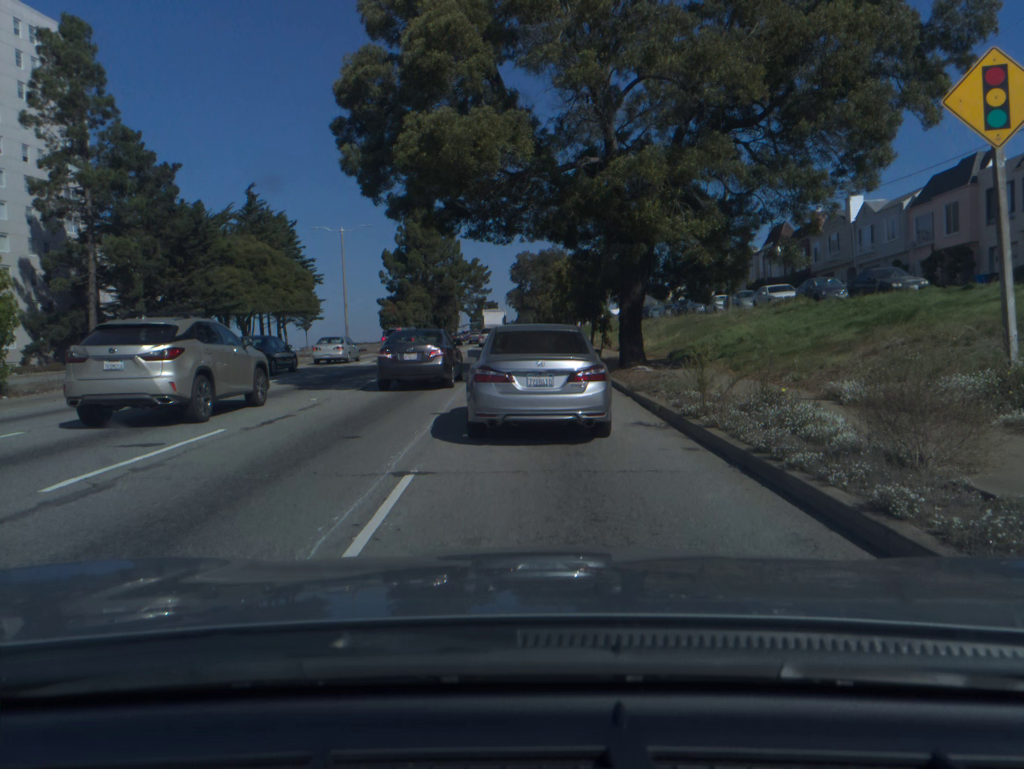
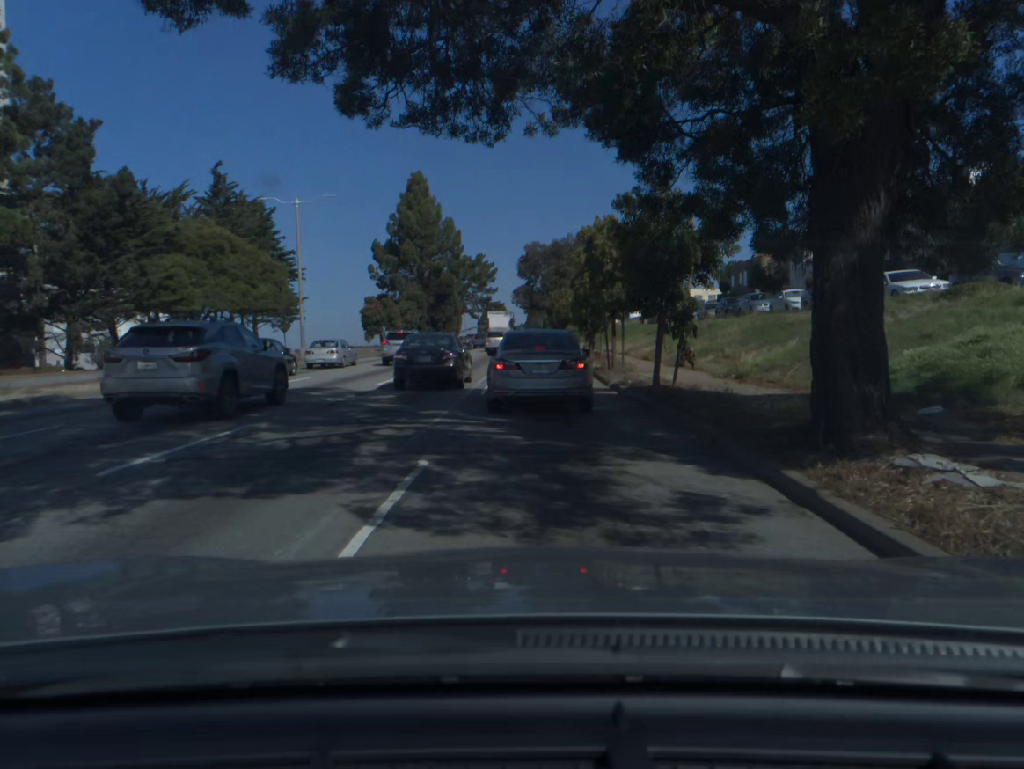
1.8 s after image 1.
(-0.1, +14.2) m; -1°
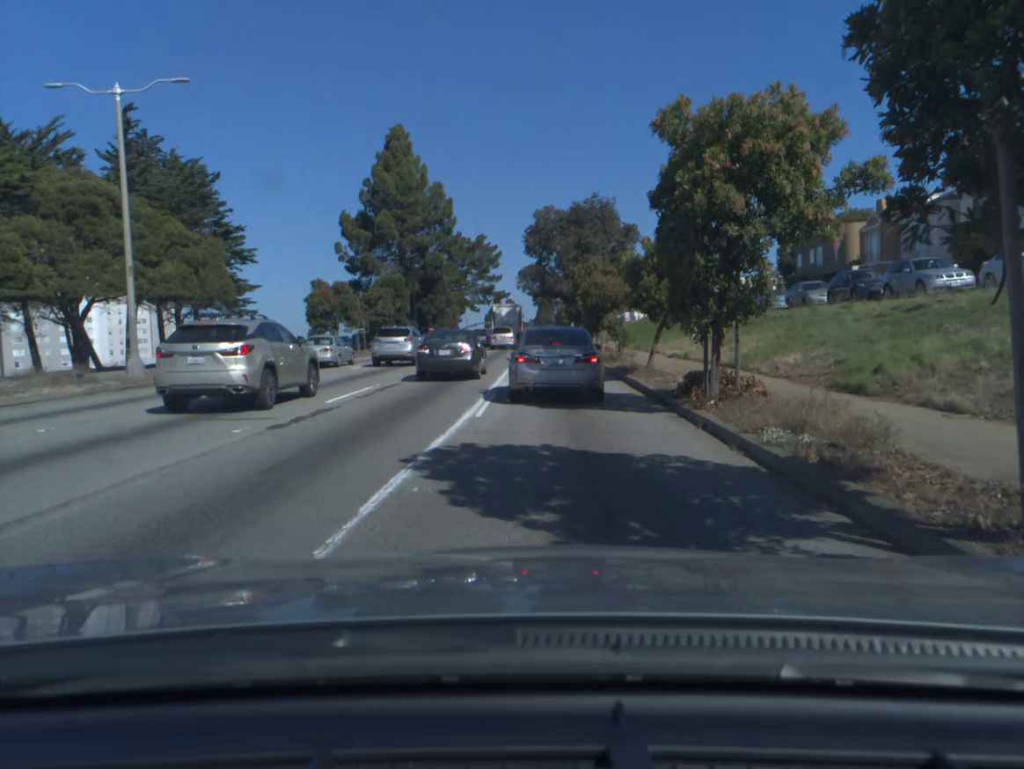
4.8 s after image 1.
(-0.1, +20.7) m; -1°
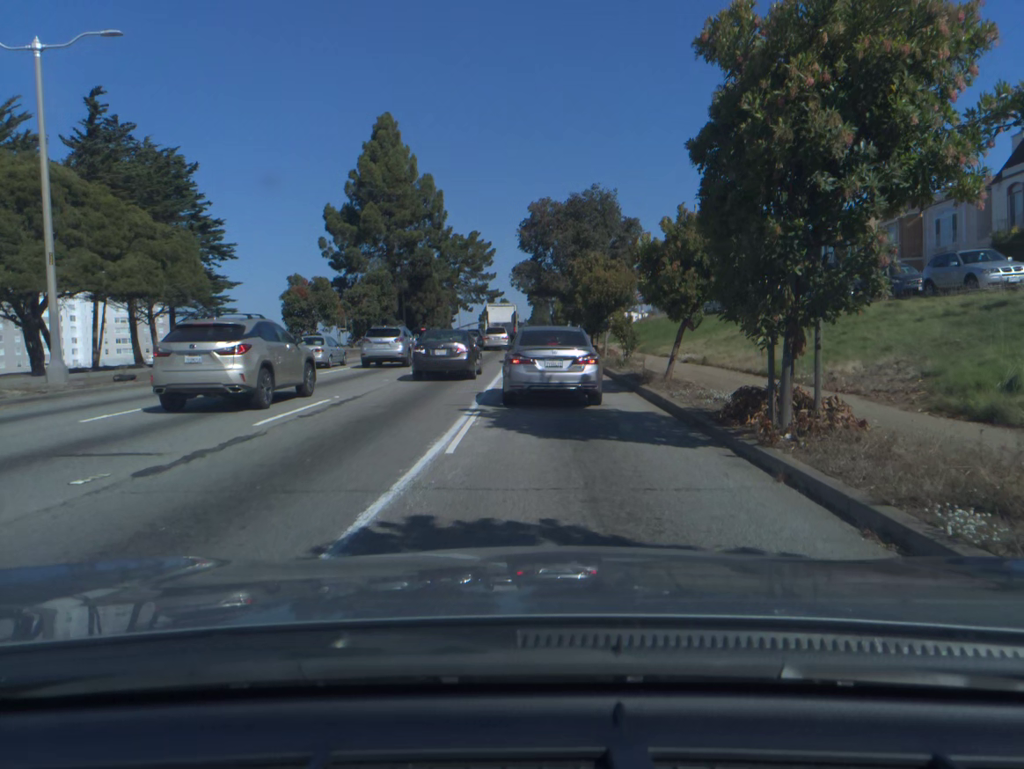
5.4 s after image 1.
(0.0, +3.7) m; +1°
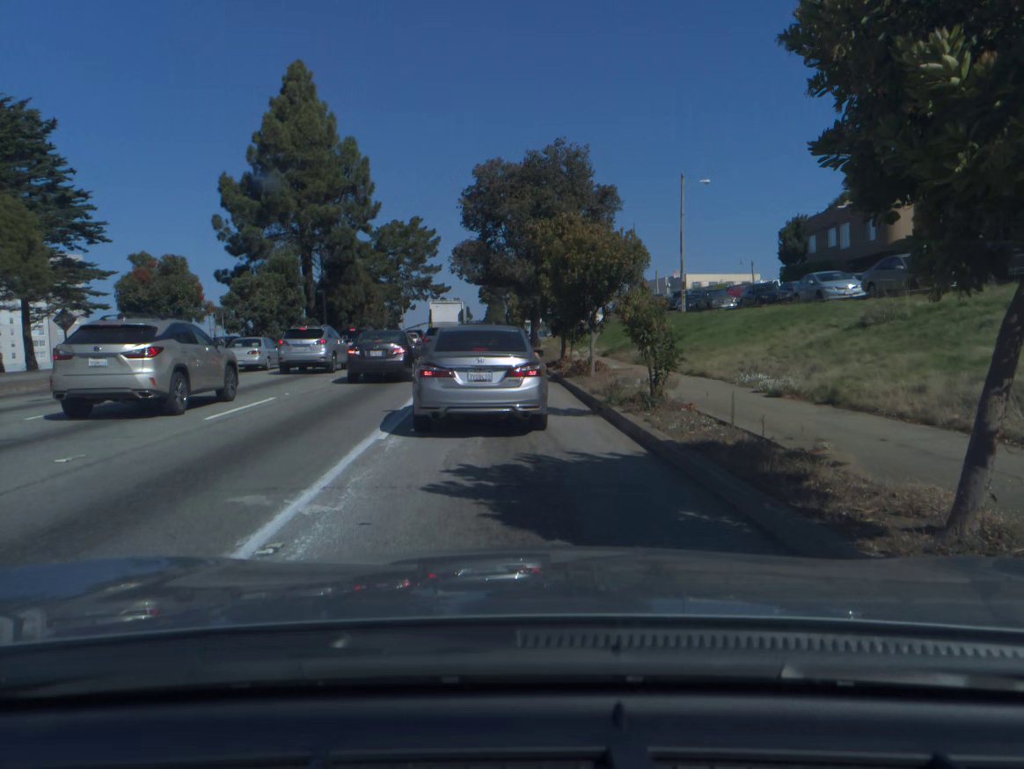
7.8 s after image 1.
(+0.4, +13.6) m; +3°
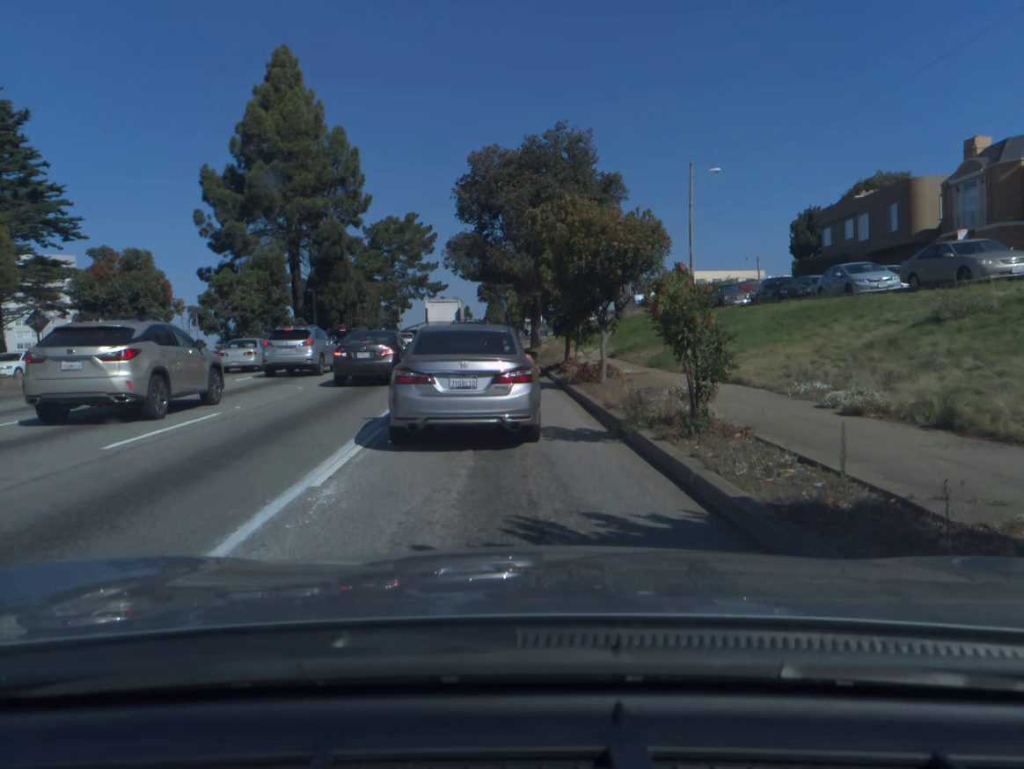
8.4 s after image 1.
(0.0, +3.1) m; -1°
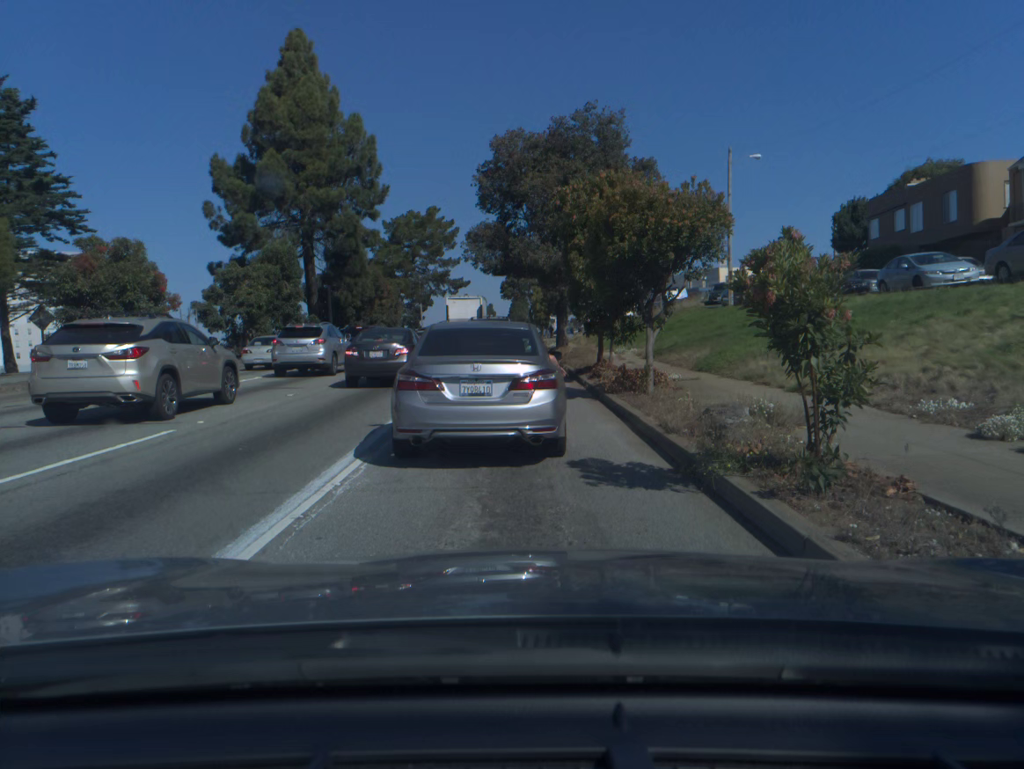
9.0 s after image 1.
(-0.1, +3.0) m; -2°
